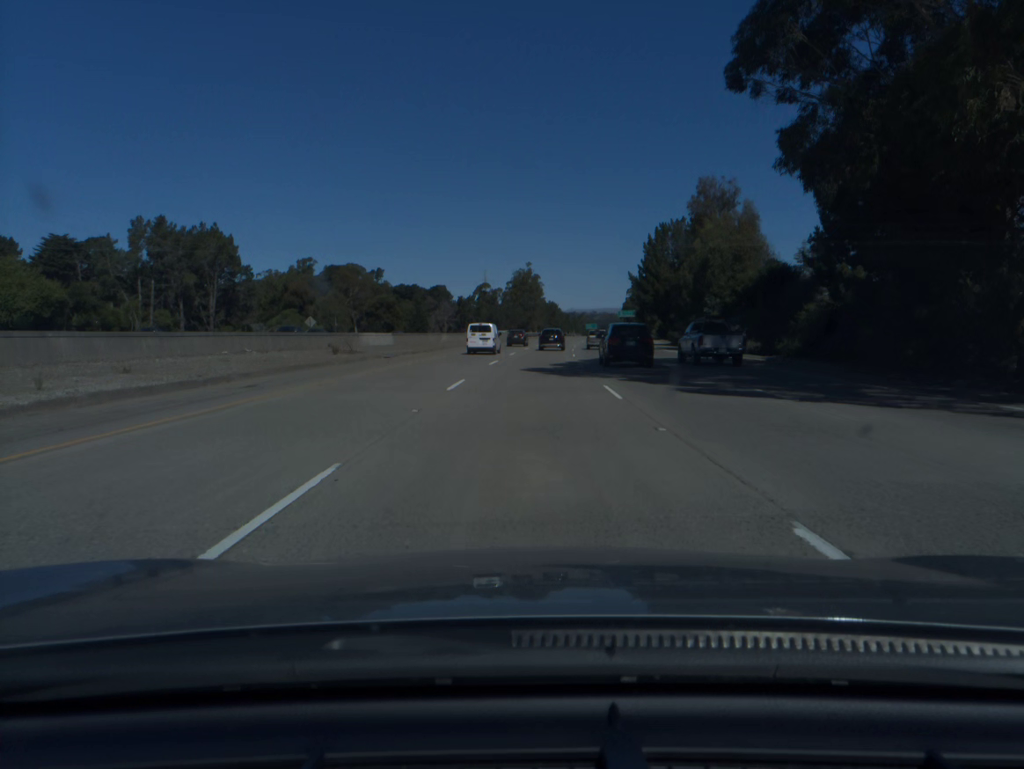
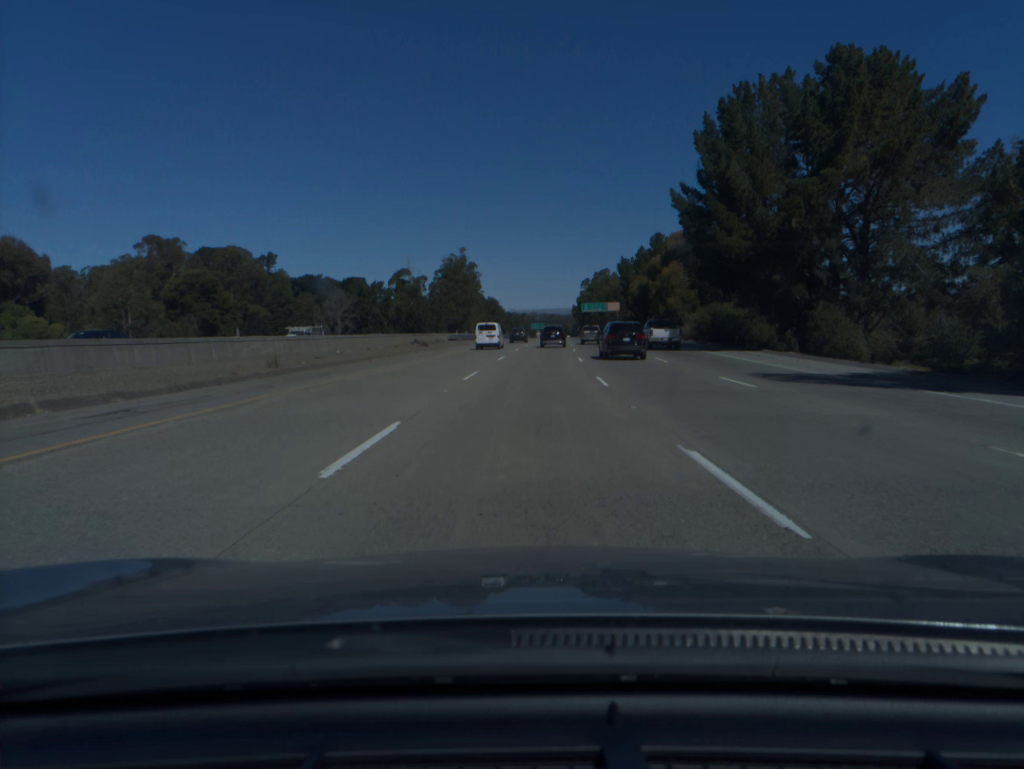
(+2.4, +69.7) m; +4°
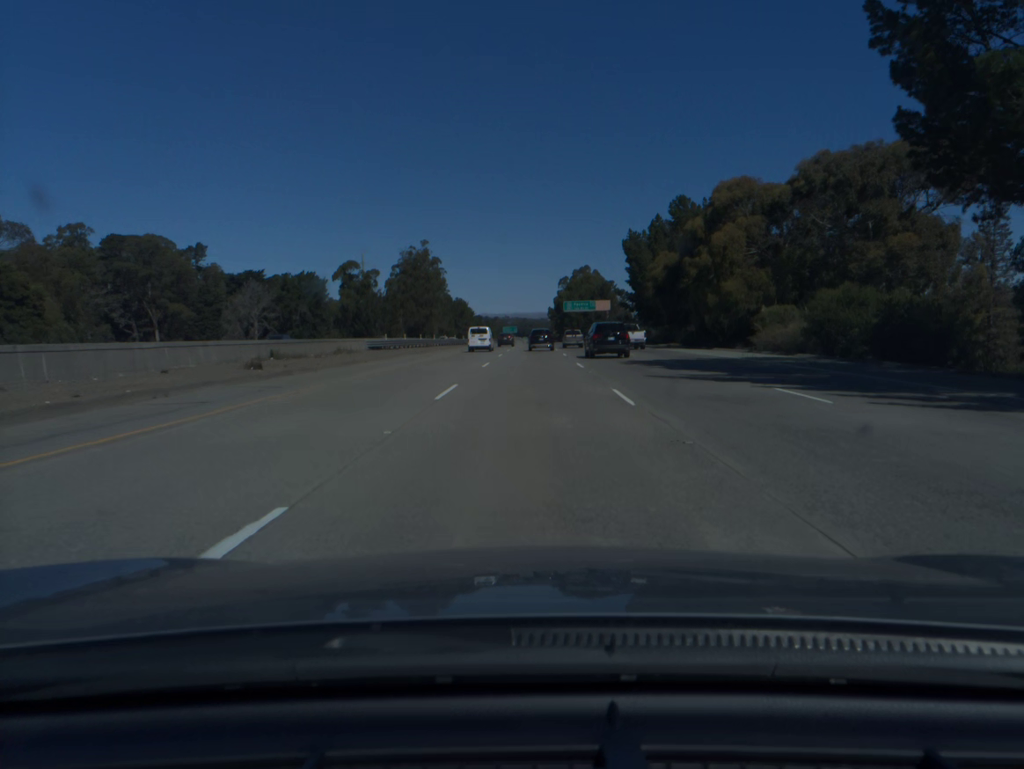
(+0.7, +34.9) m; +2°
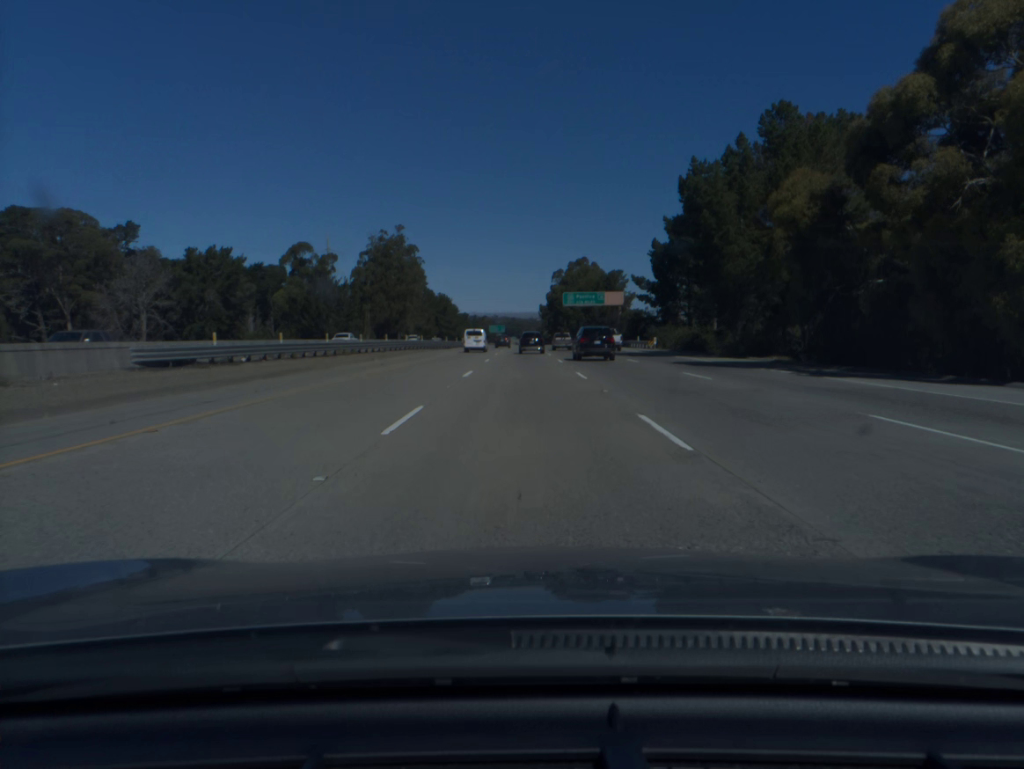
(+0.3, +34.9) m; +1°
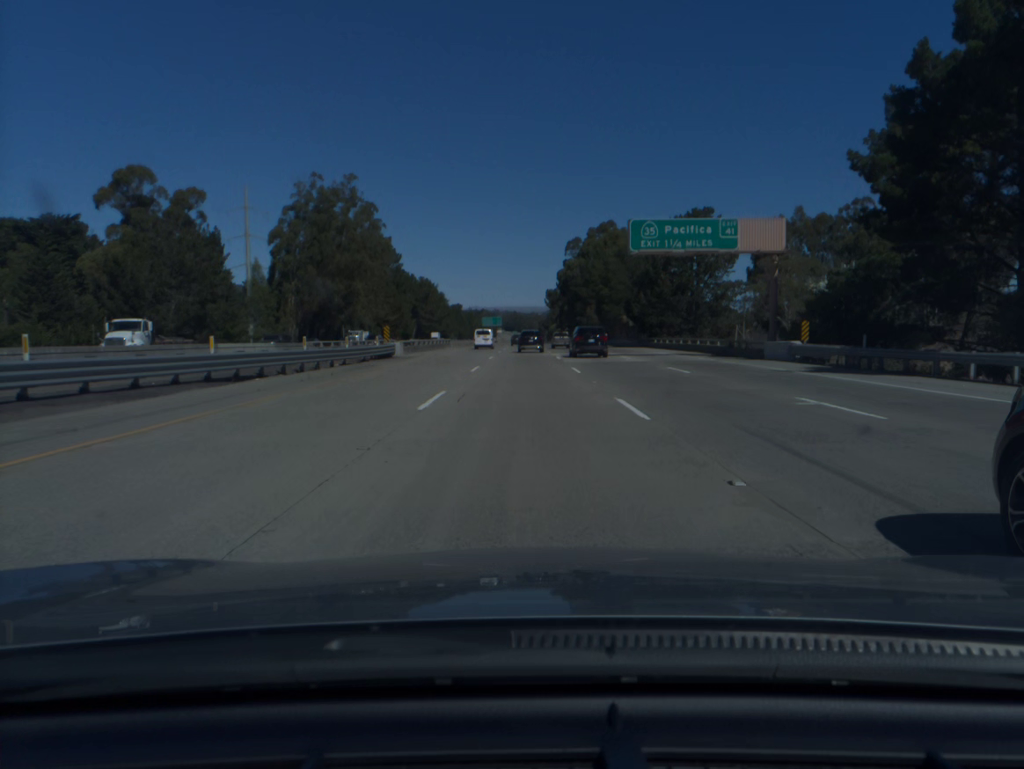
(-0.1, +69.9) m; 0°
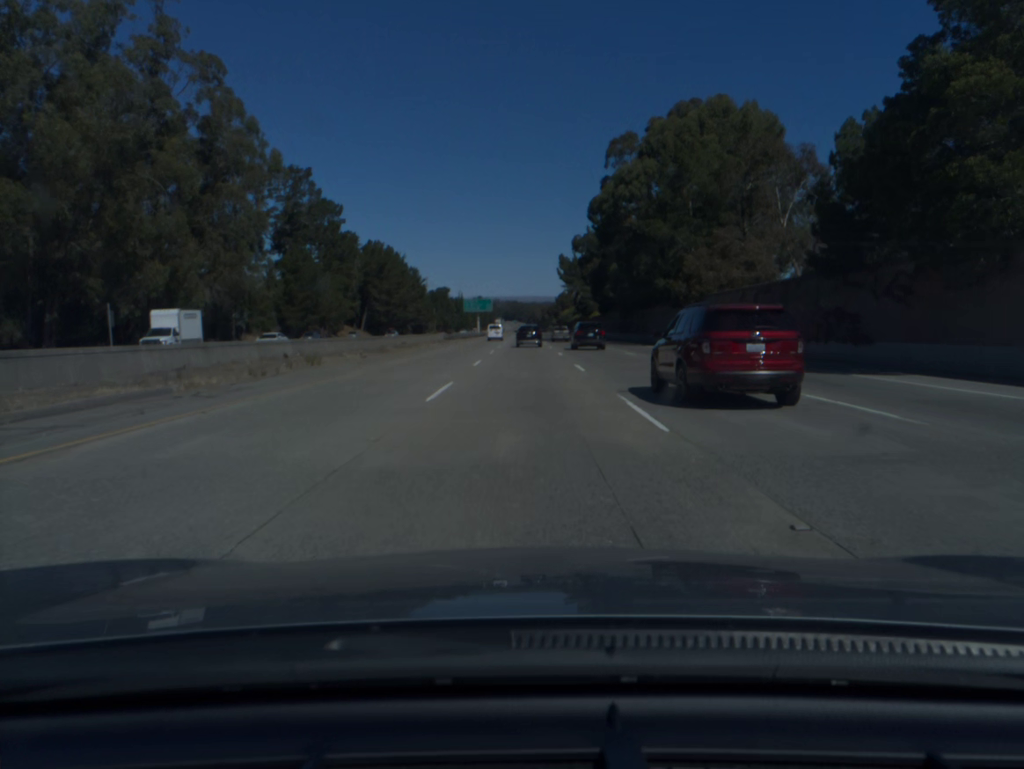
(0.0, +87.4) m; 0°
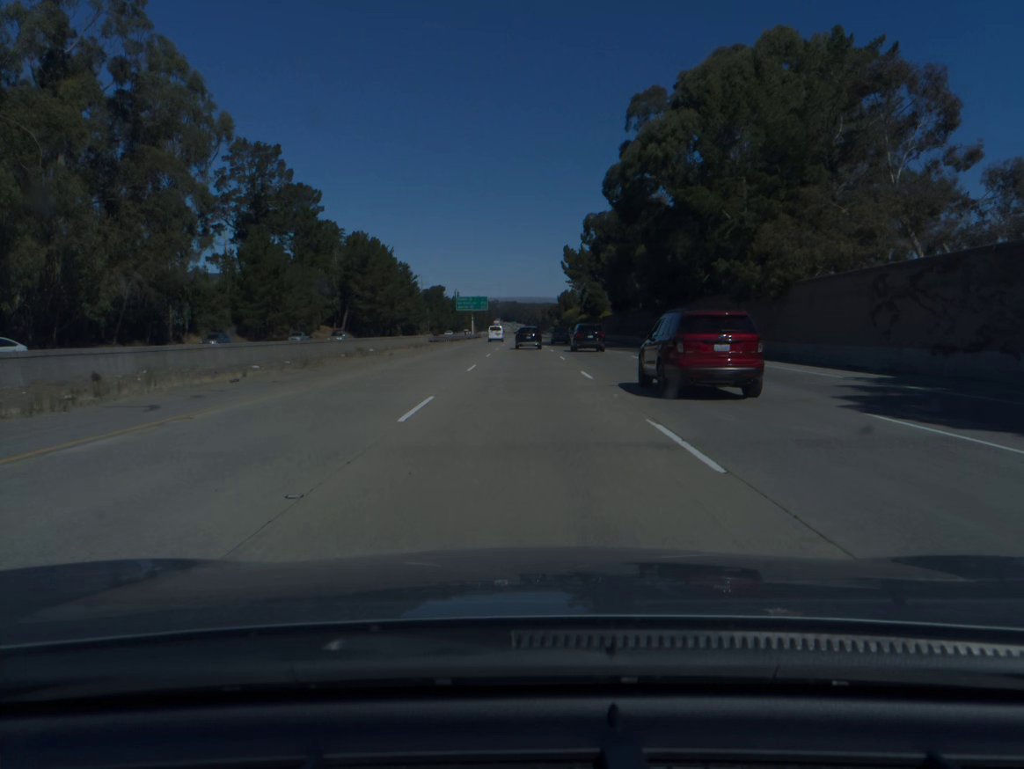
(0.0, +17.4) m; 0°
